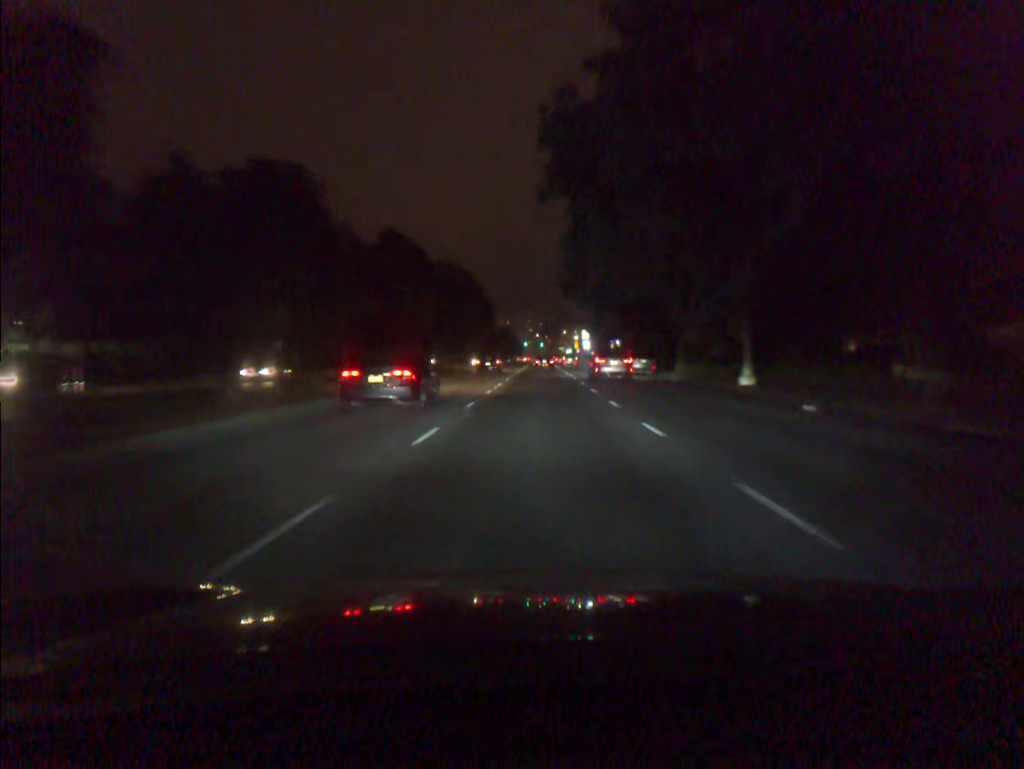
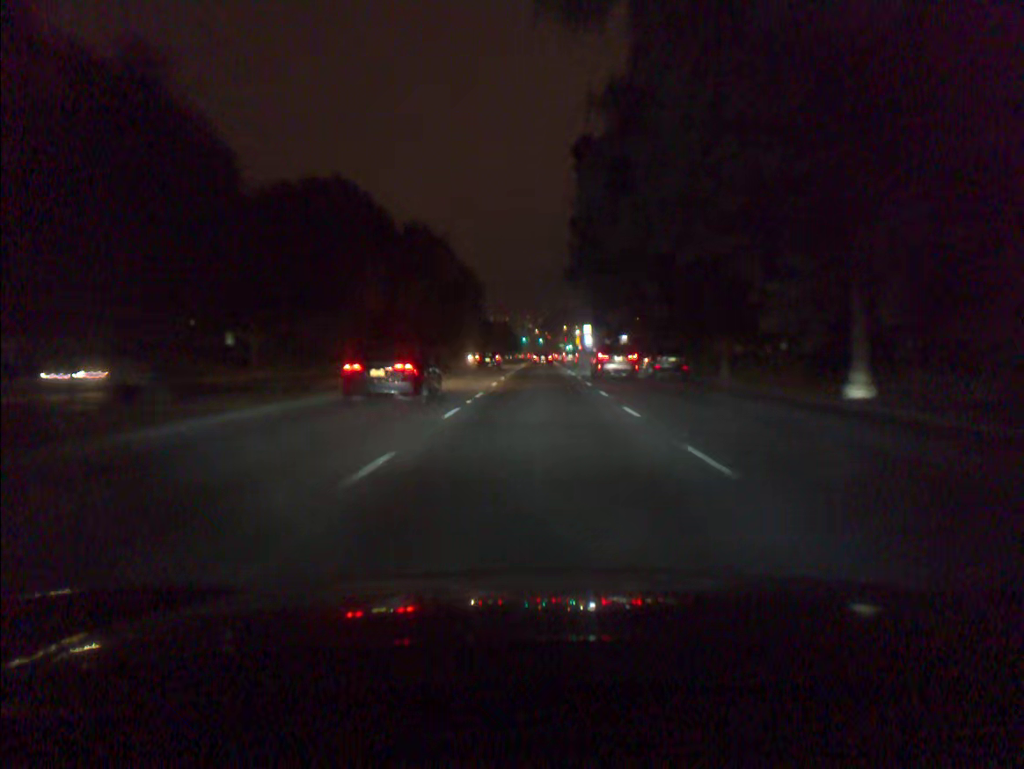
(0.0, +11.3) m; 0°
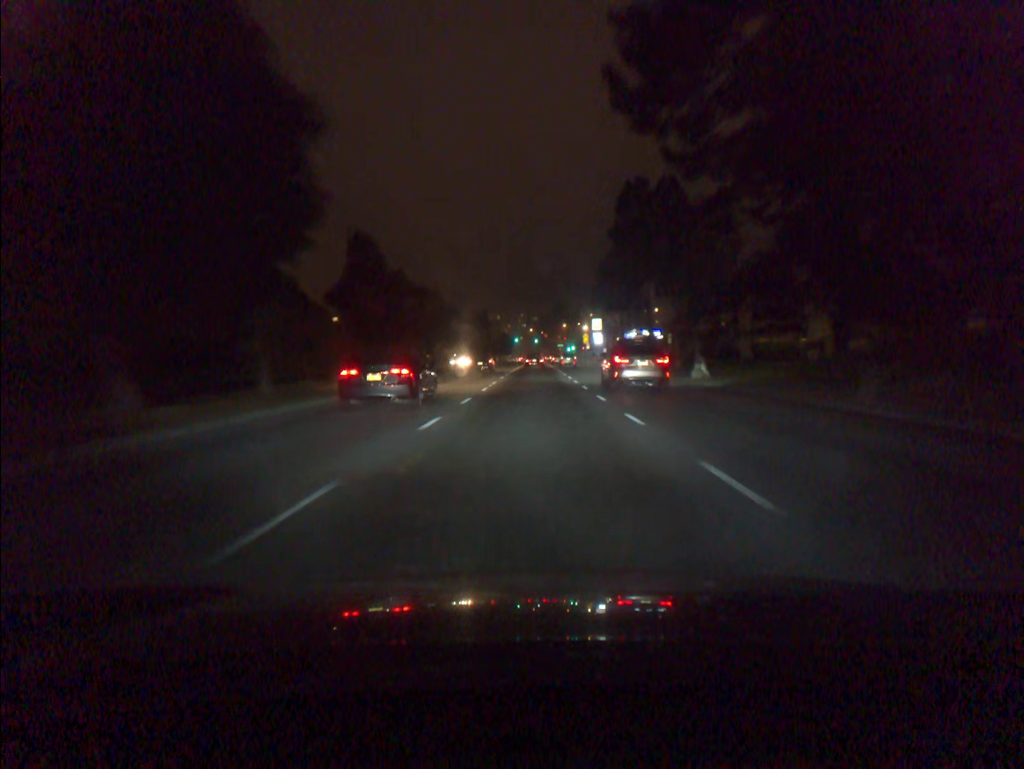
(+0.3, +45.5) m; +1°
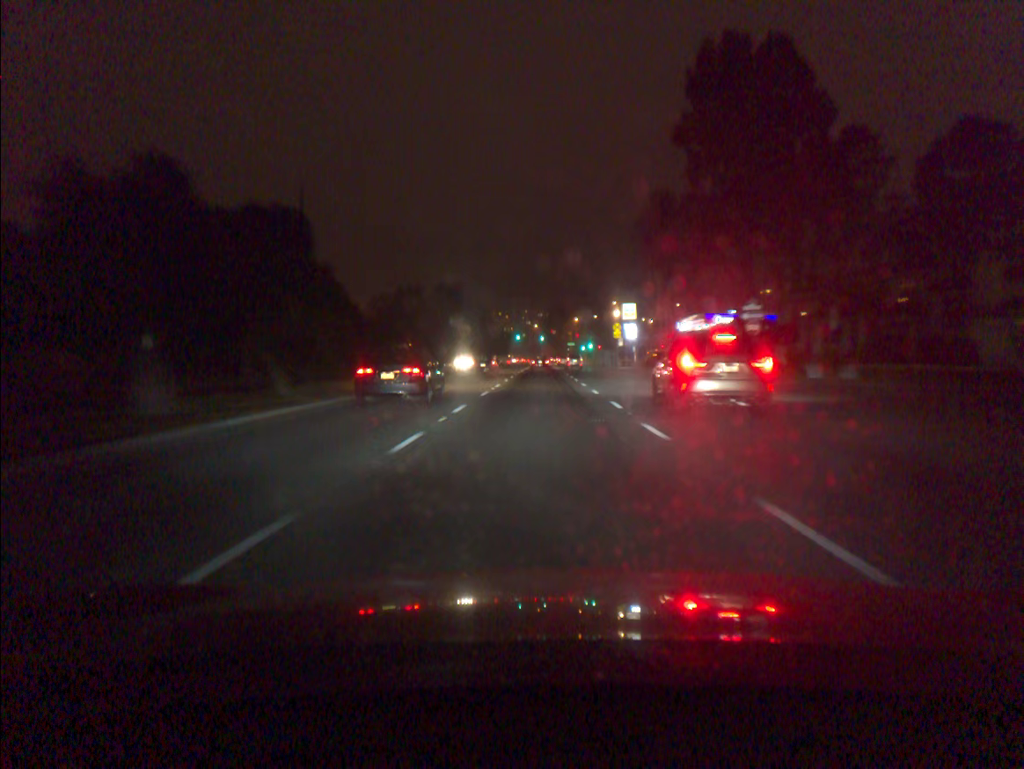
(-0.2, +45.2) m; 0°
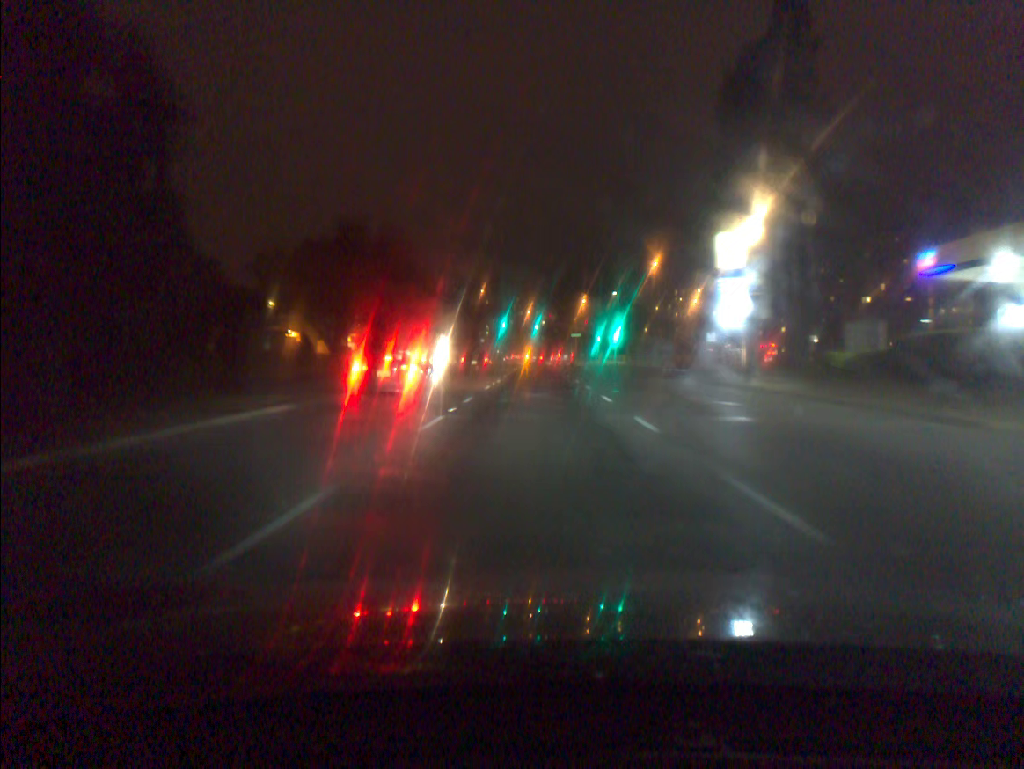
(+0.2, +56.5) m; 0°
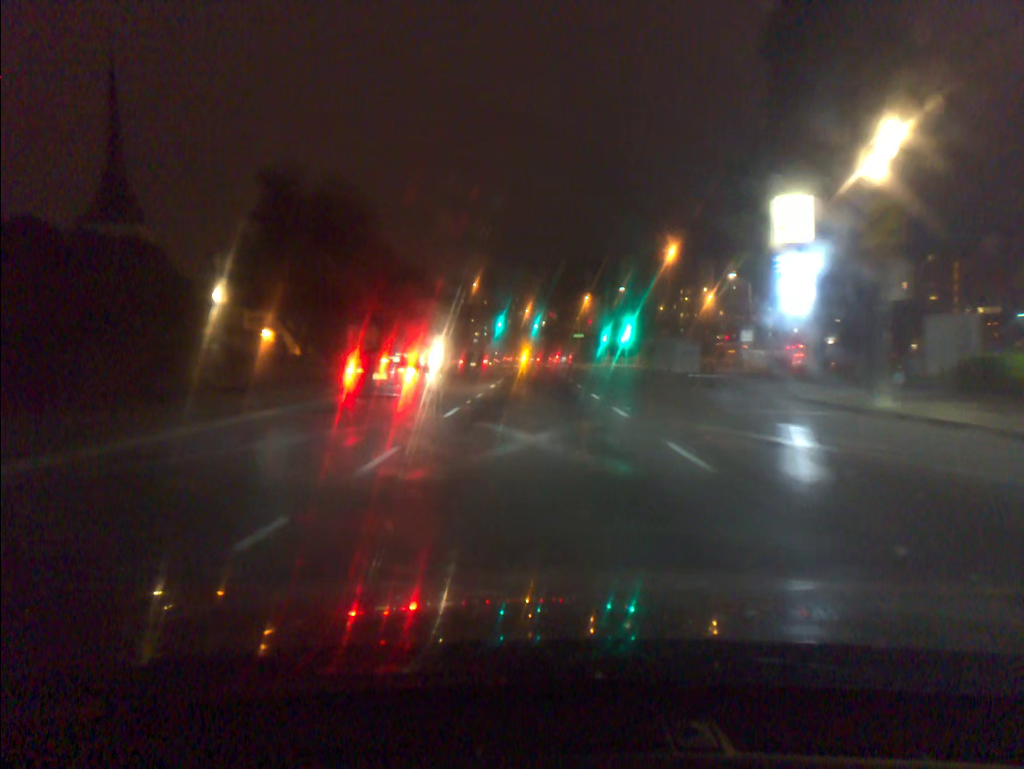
(0.0, +11.4) m; 0°
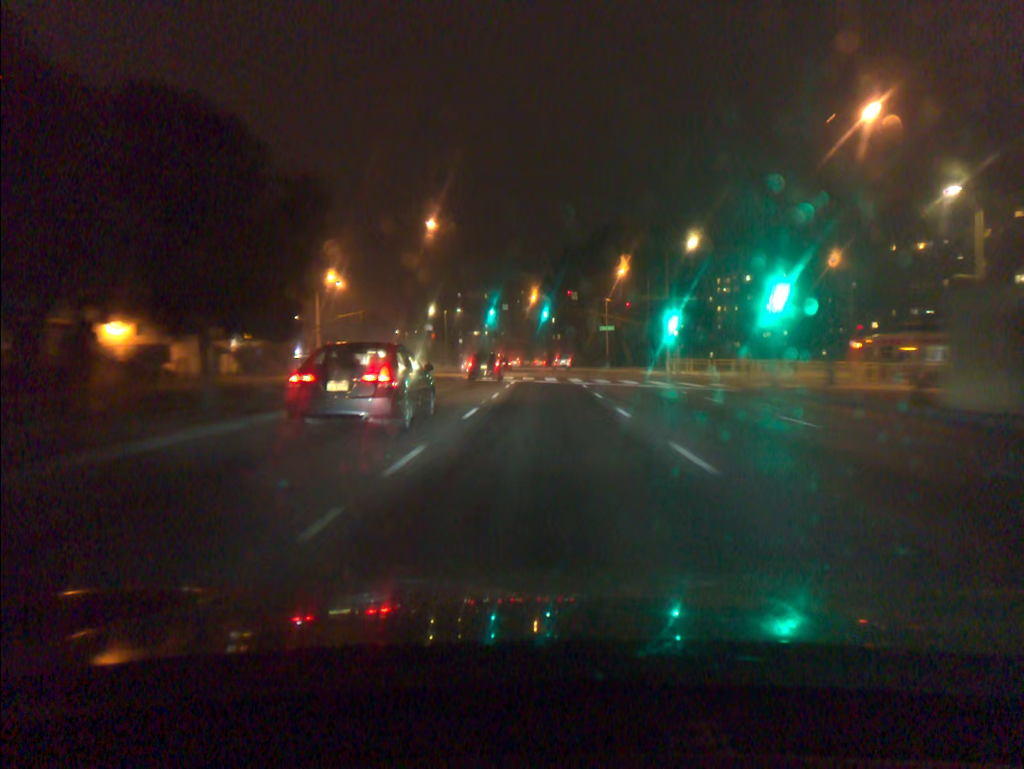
(-0.2, +45.5) m; 0°
